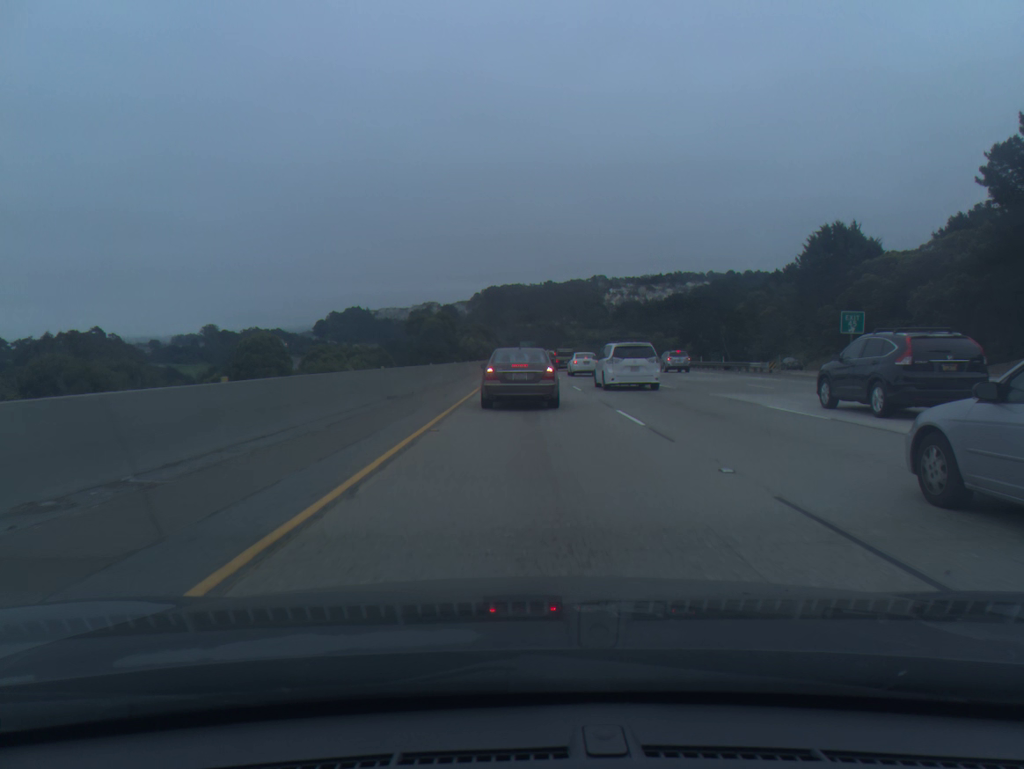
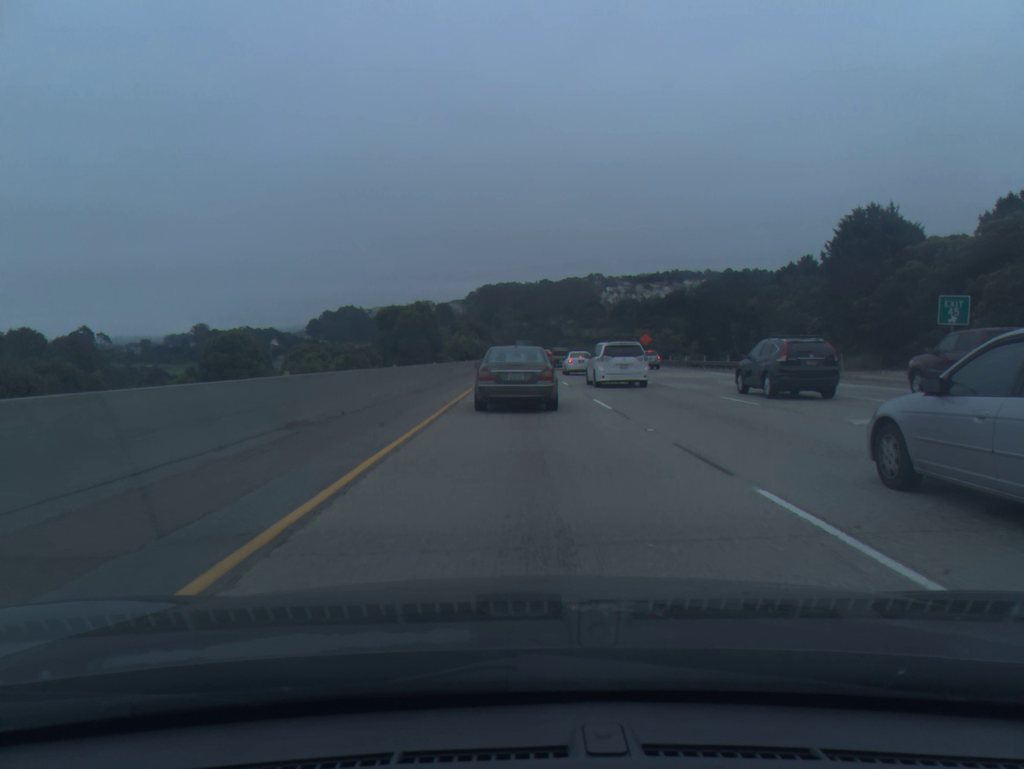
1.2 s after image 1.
(0.0, +10.8) m; 0°
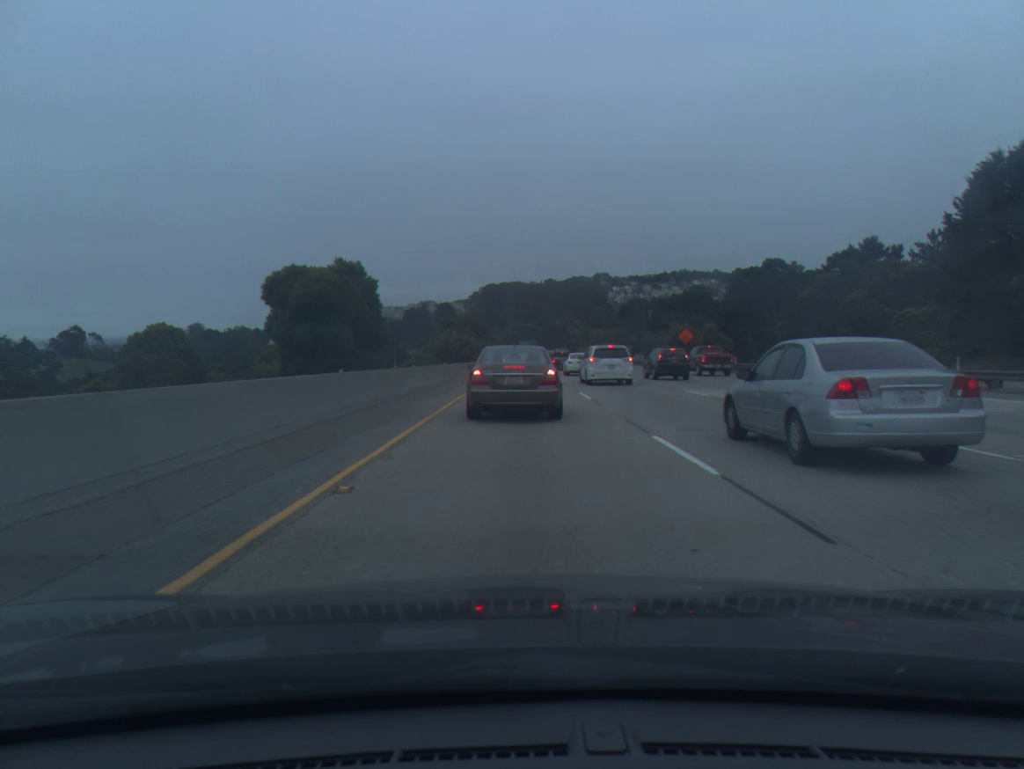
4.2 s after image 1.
(0.0, +24.5) m; 0°
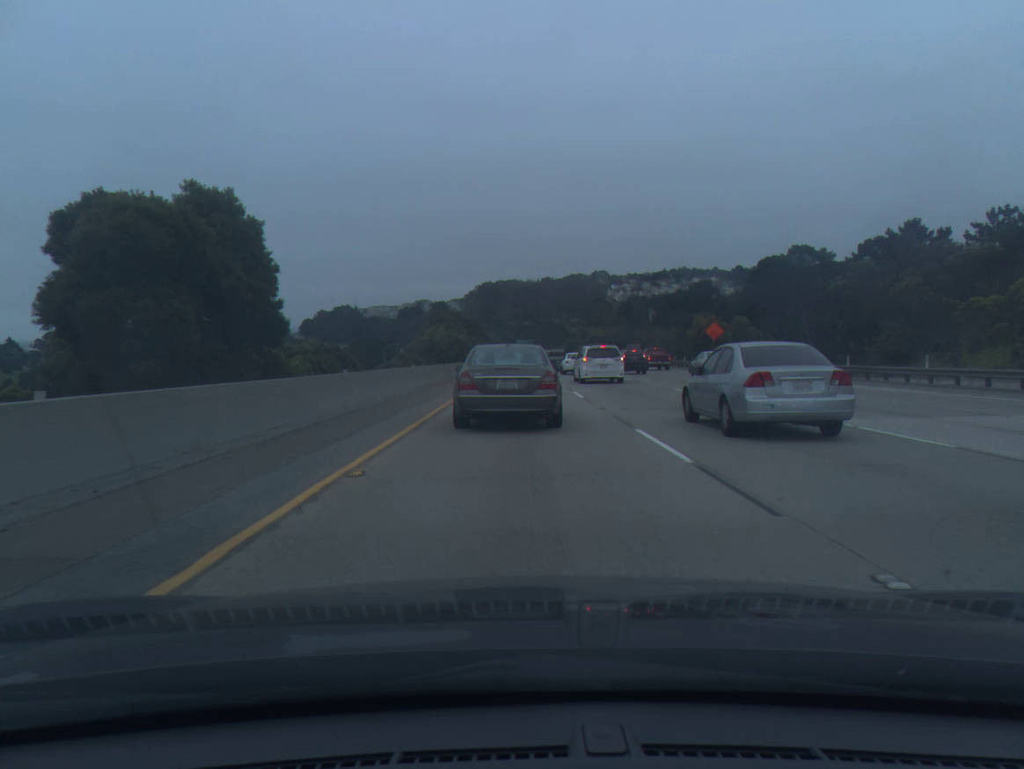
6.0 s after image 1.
(+0.1, +13.5) m; 0°
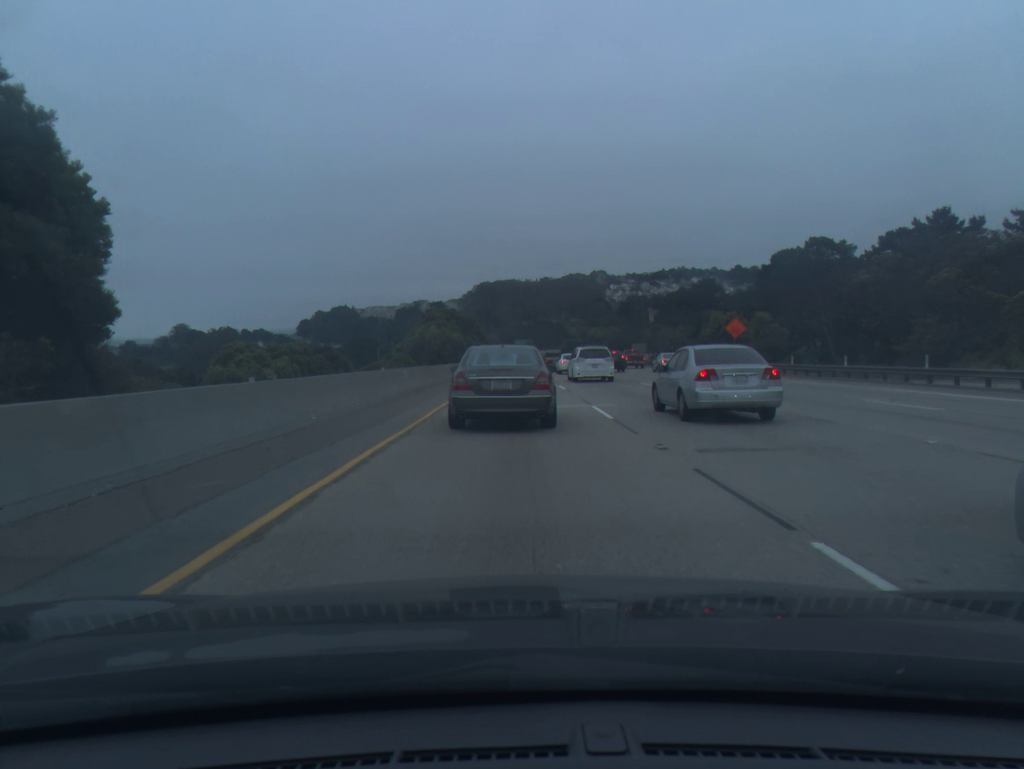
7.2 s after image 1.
(0.0, +7.9) m; 0°
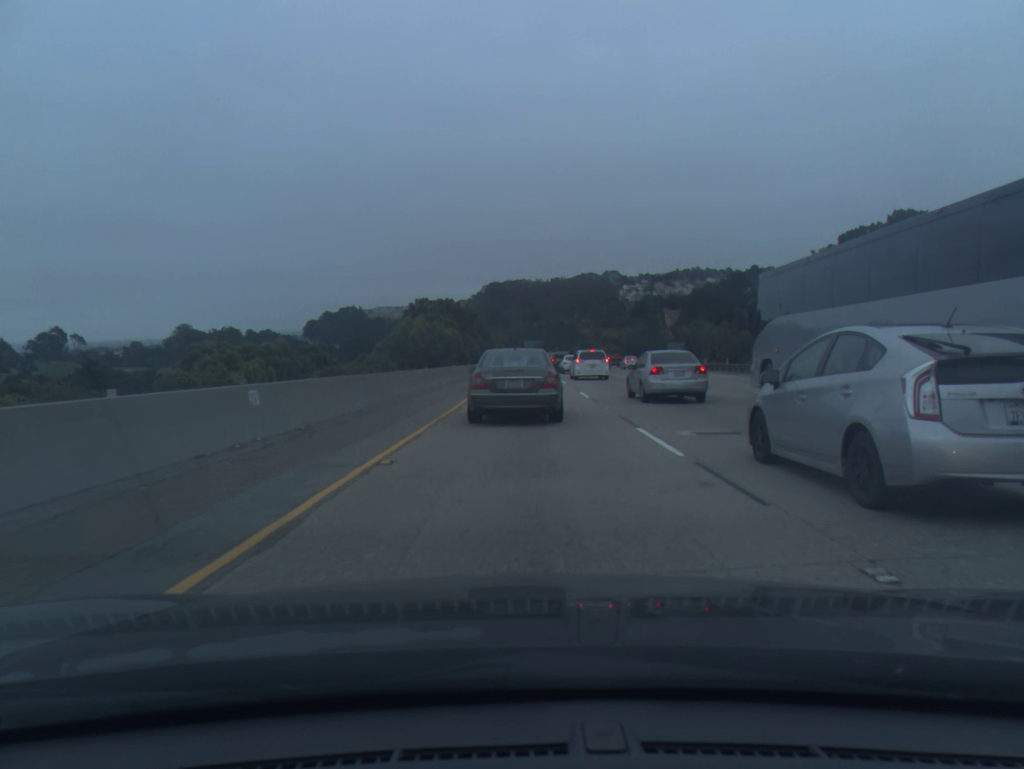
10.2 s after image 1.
(-0.2, +20.3) m; -1°
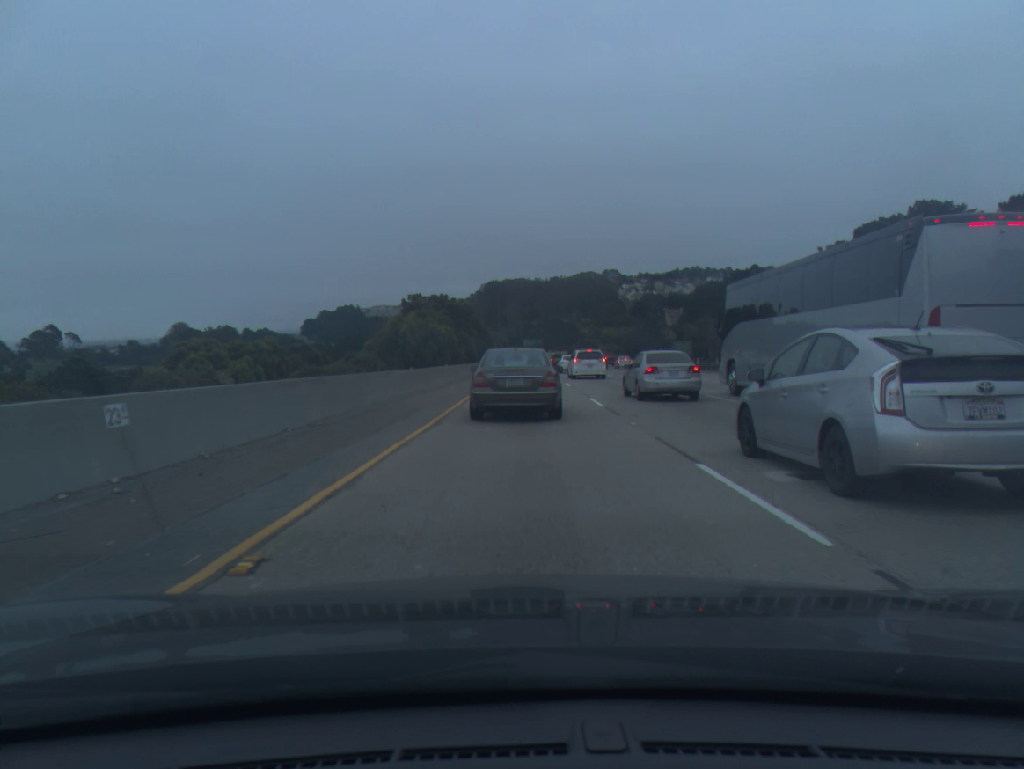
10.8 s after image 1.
(0.0, +4.6) m; 0°
